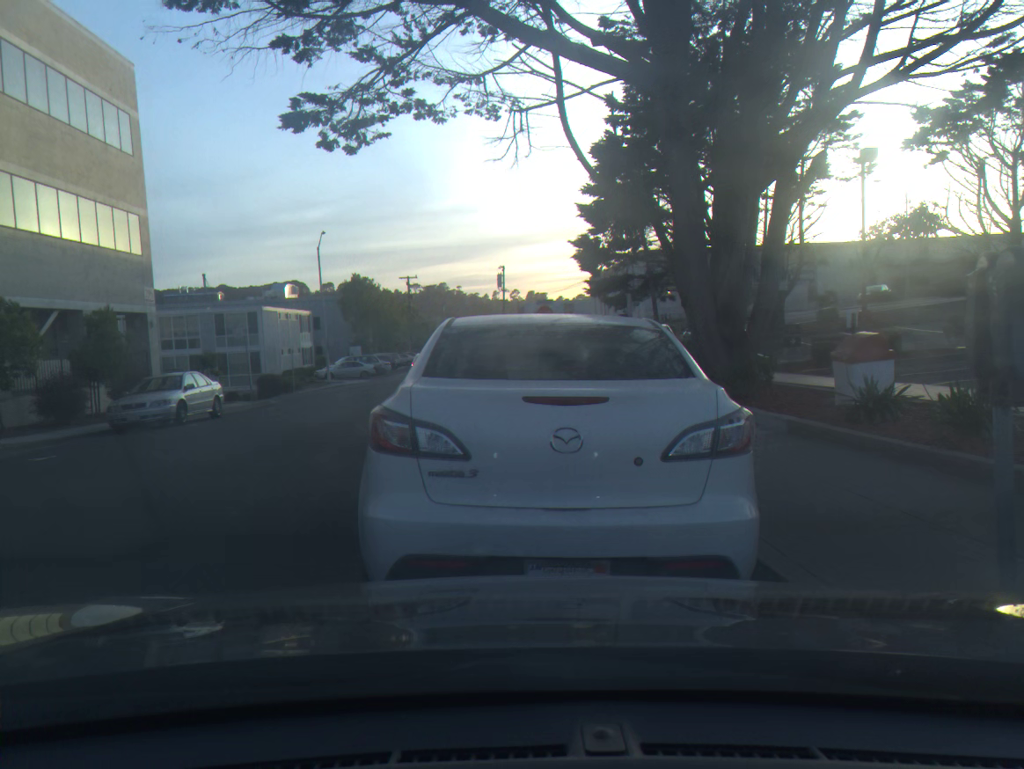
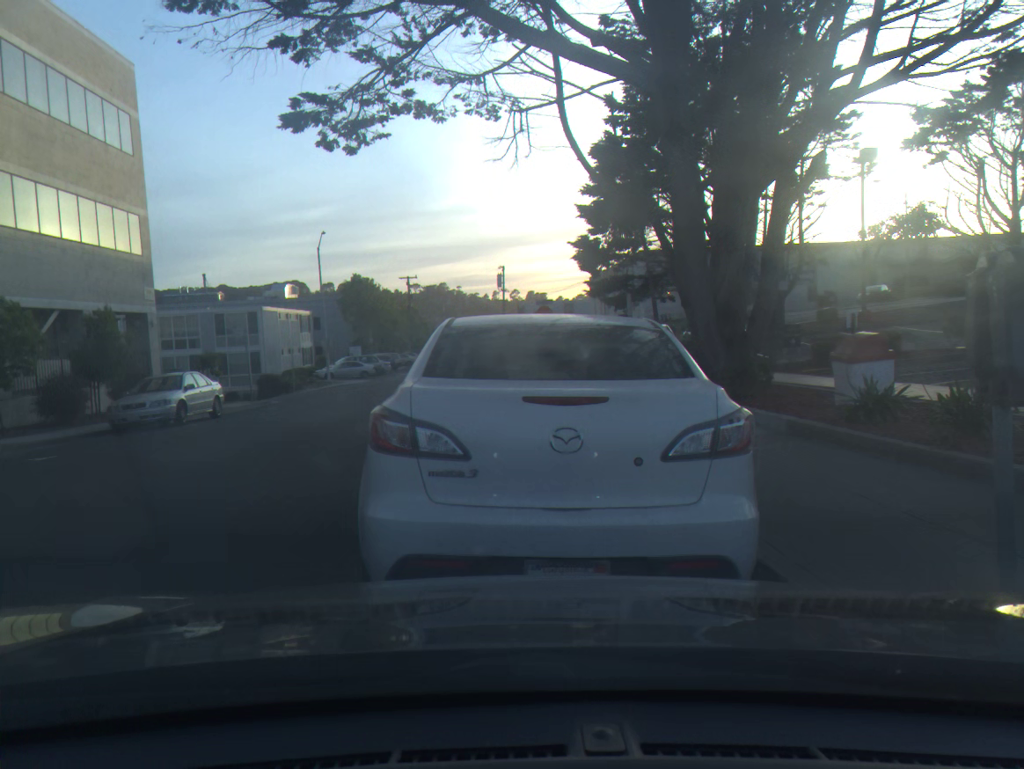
(0.0, 0.0) m; 0°
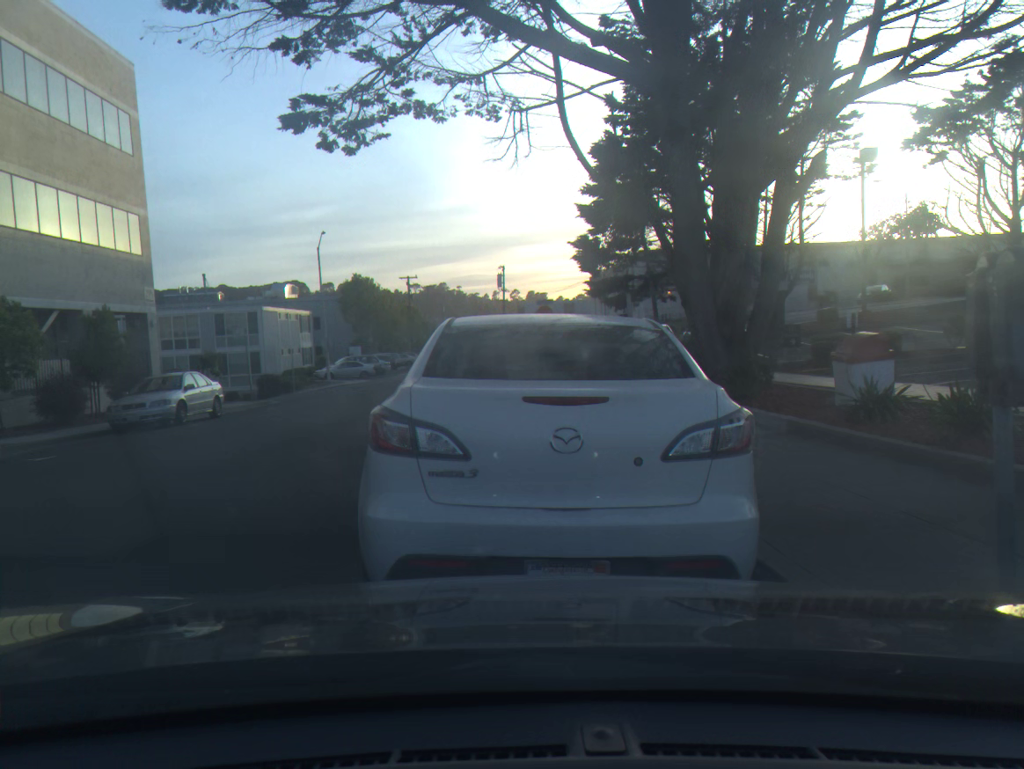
(0.0, 0.0) m; 0°
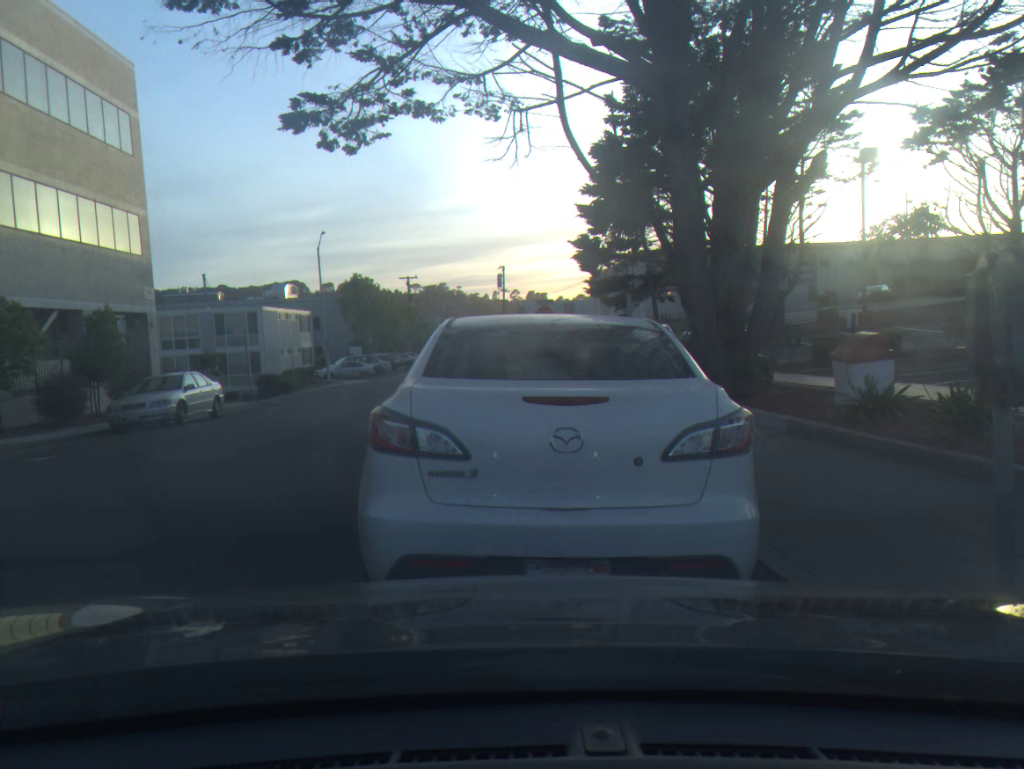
(0.0, 0.0) m; 0°
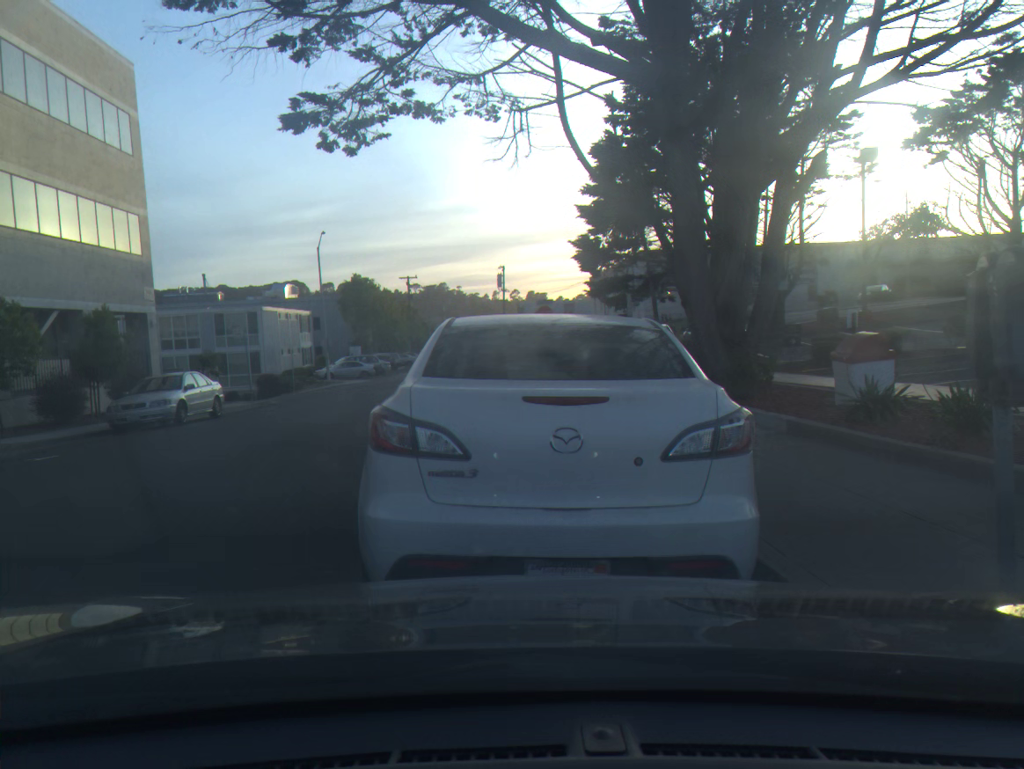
(0.0, 0.0) m; 0°
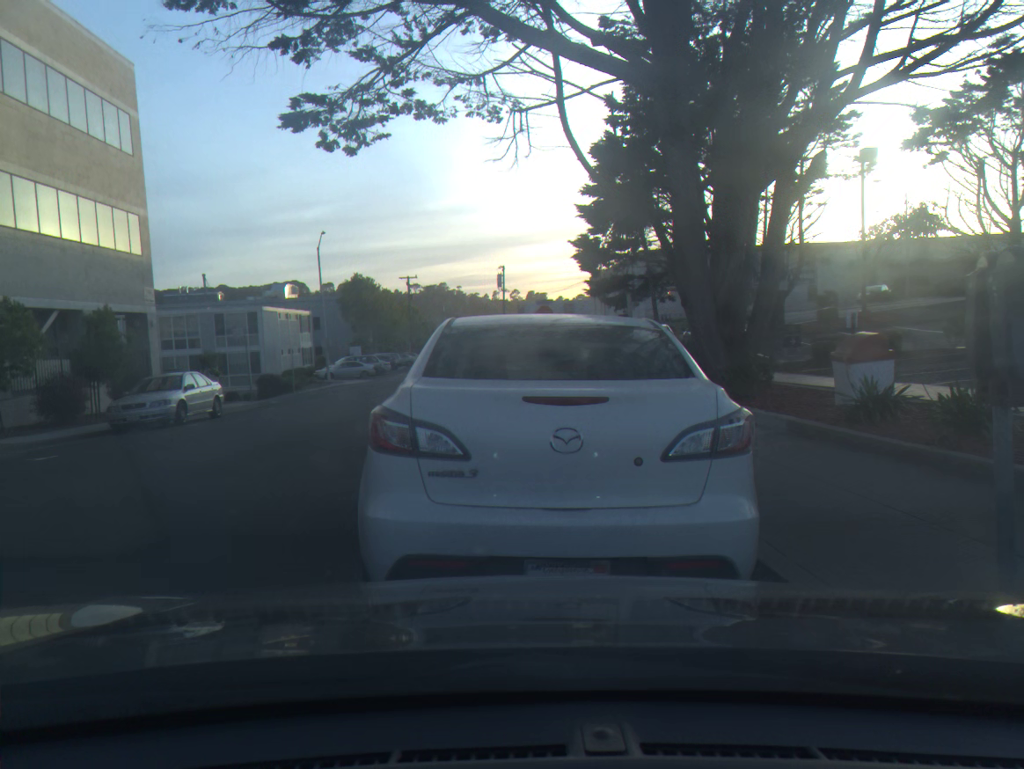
(0.0, 0.0) m; 0°
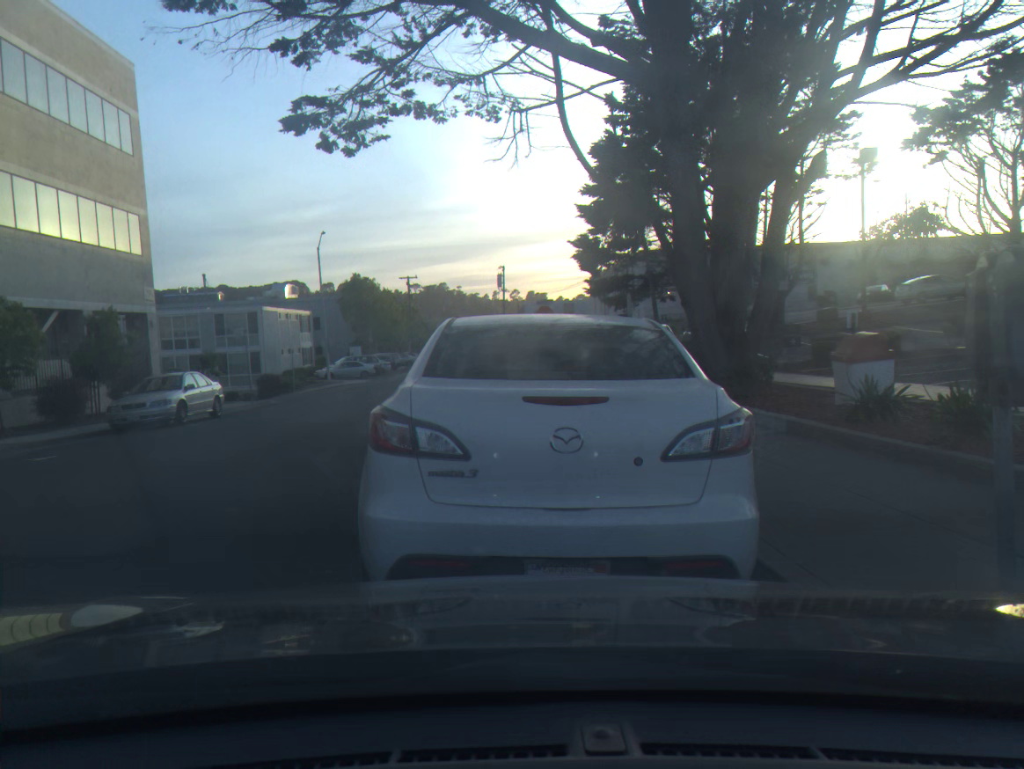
(0.0, 0.0) m; 0°
